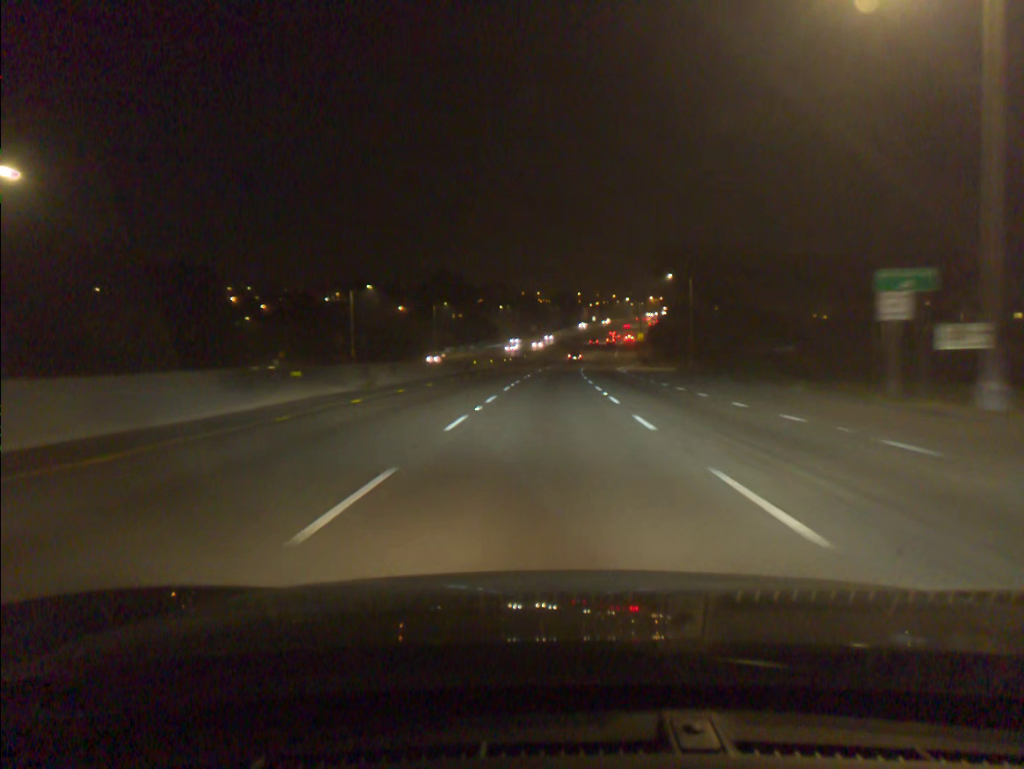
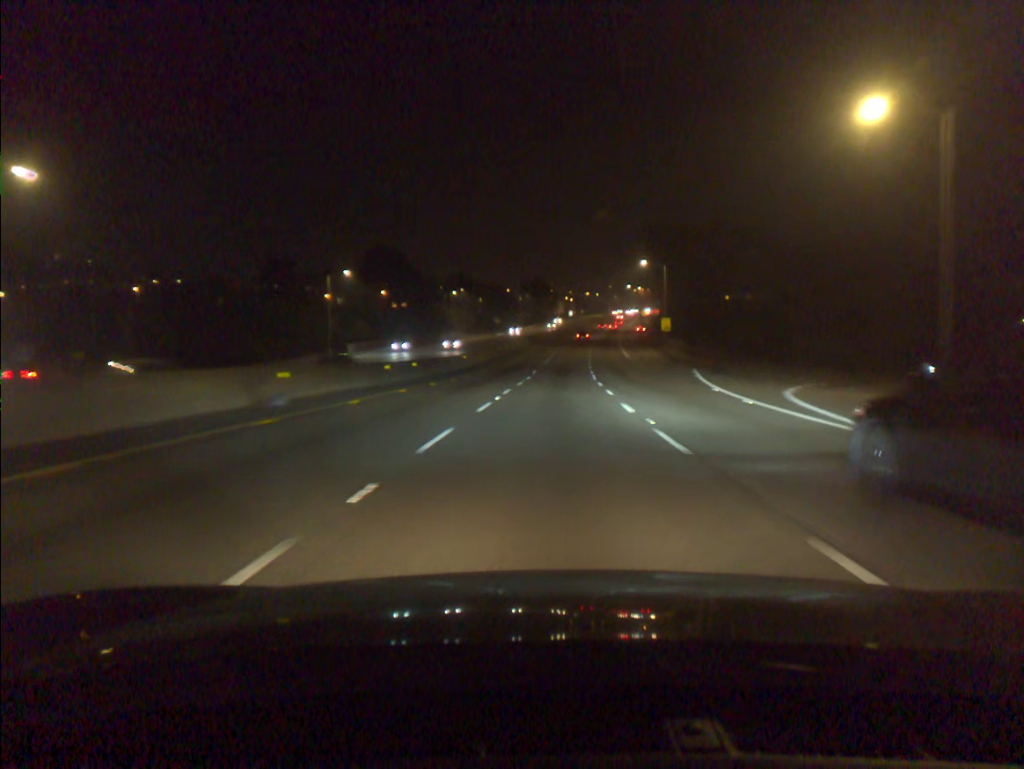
(+1.0, +54.8) m; +2°
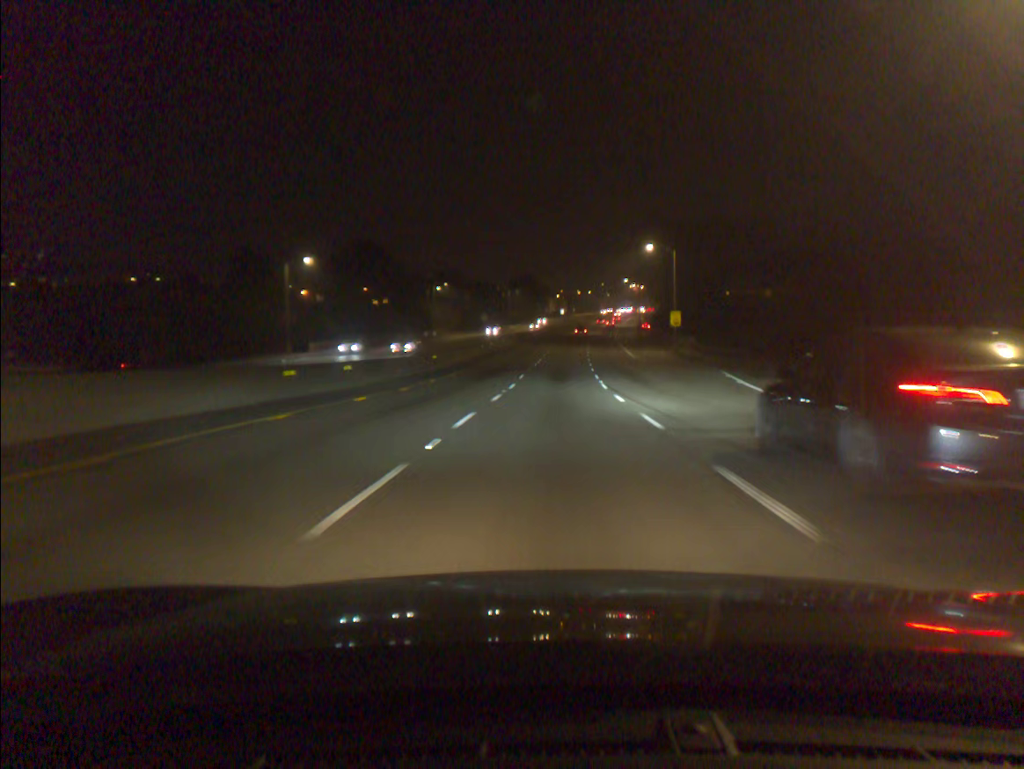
(+0.1, +11.5) m; +1°
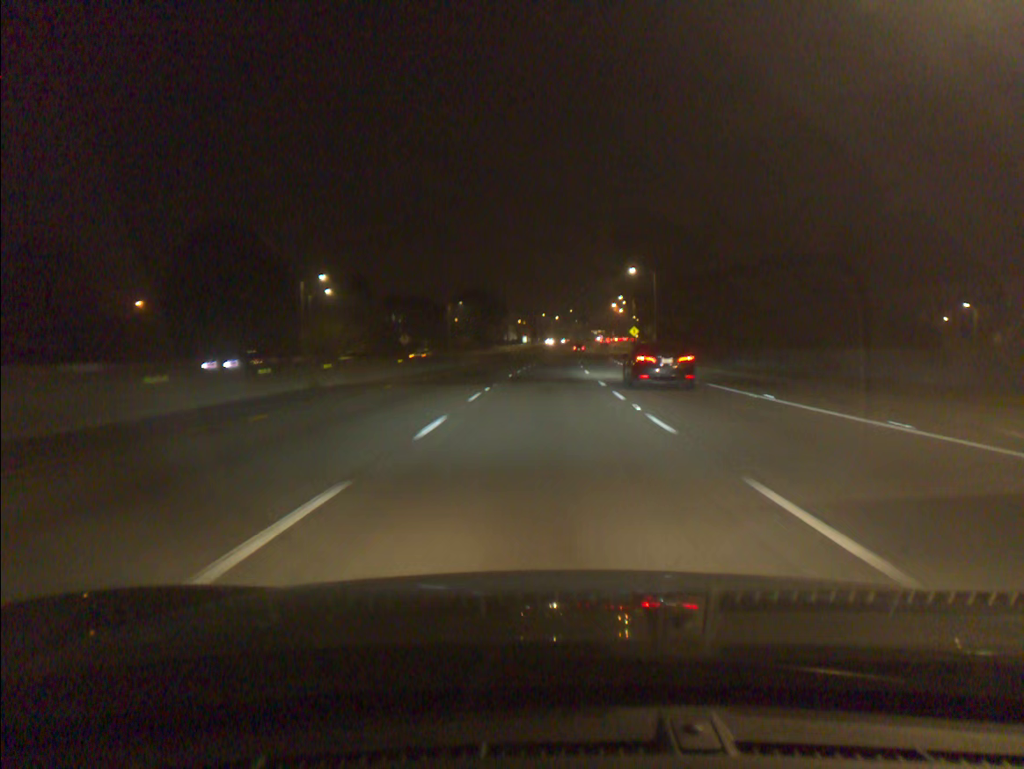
(+1.6, +60.2) m; +3°
